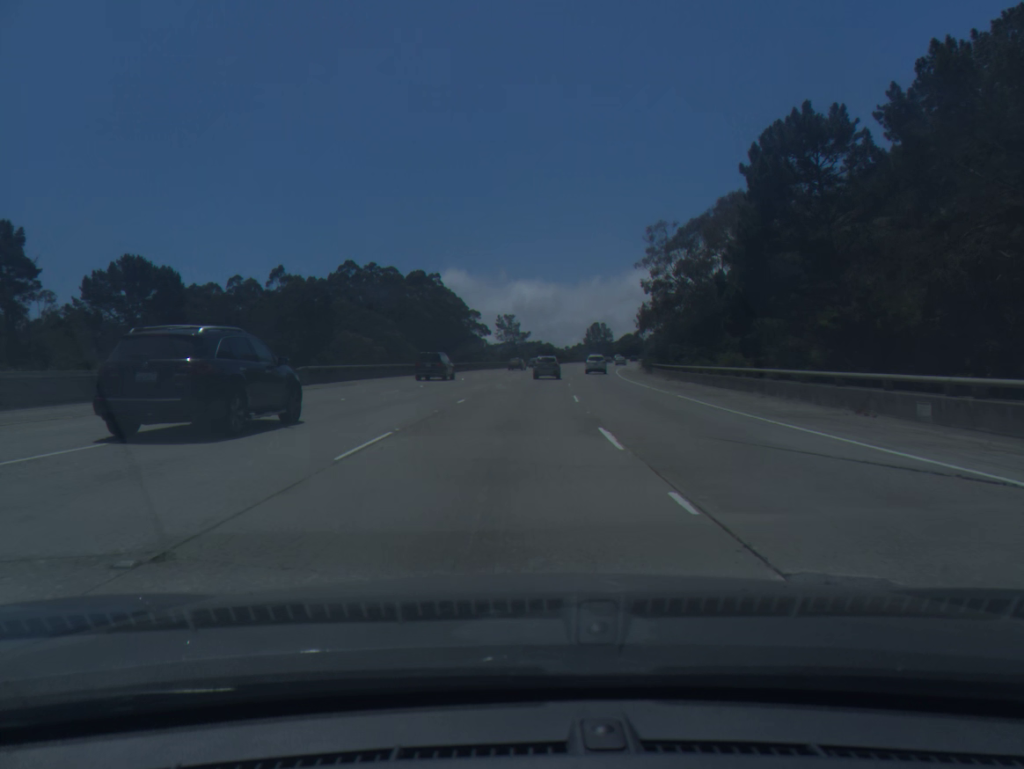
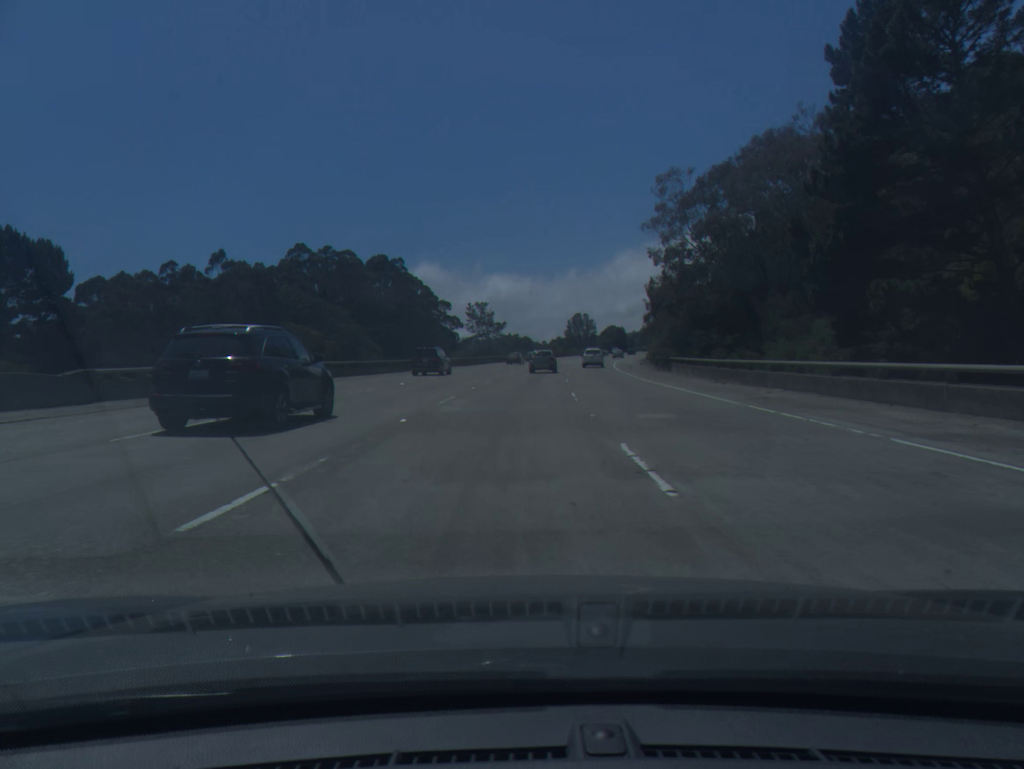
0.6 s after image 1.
(+0.3, +18.0) m; +2°
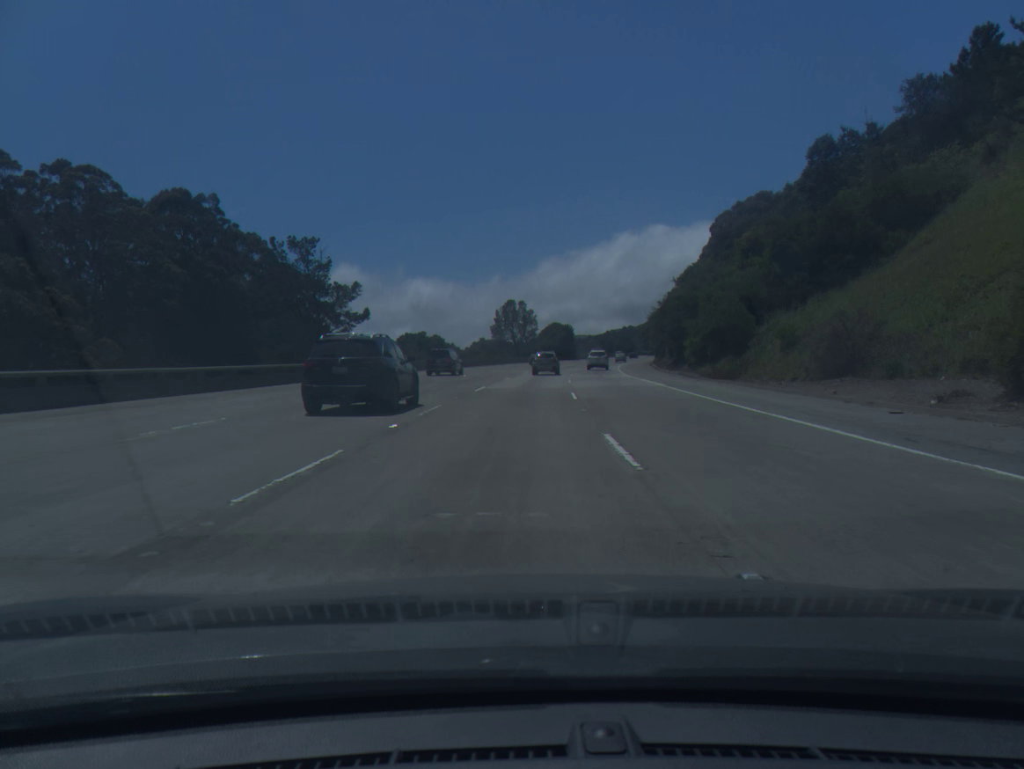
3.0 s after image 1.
(+3.5, +71.4) m; +6°
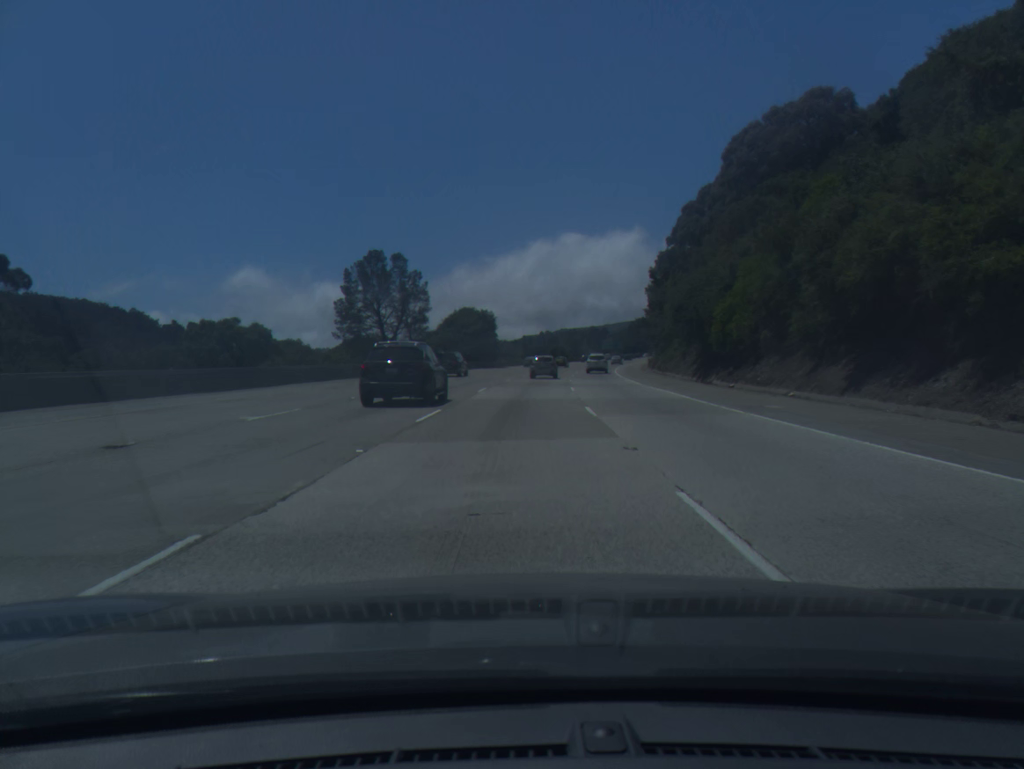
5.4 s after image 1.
(+3.6, +71.3) m; +6°
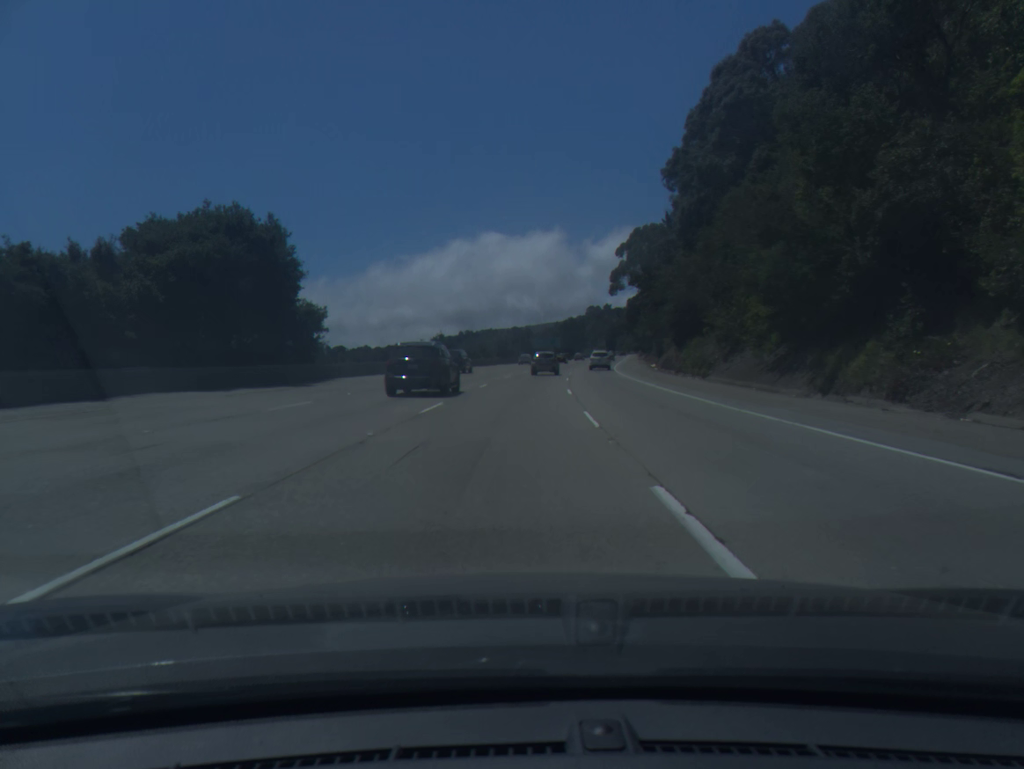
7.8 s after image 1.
(+3.7, +71.1) m; +6°
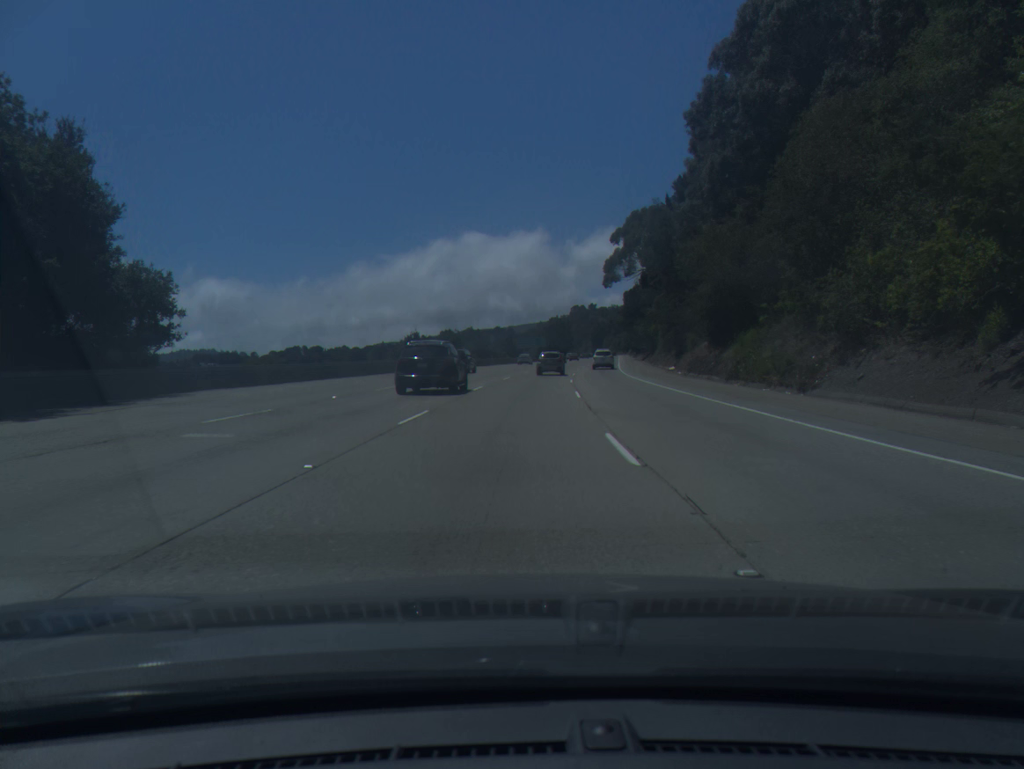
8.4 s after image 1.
(+0.2, +17.8) m; +1°
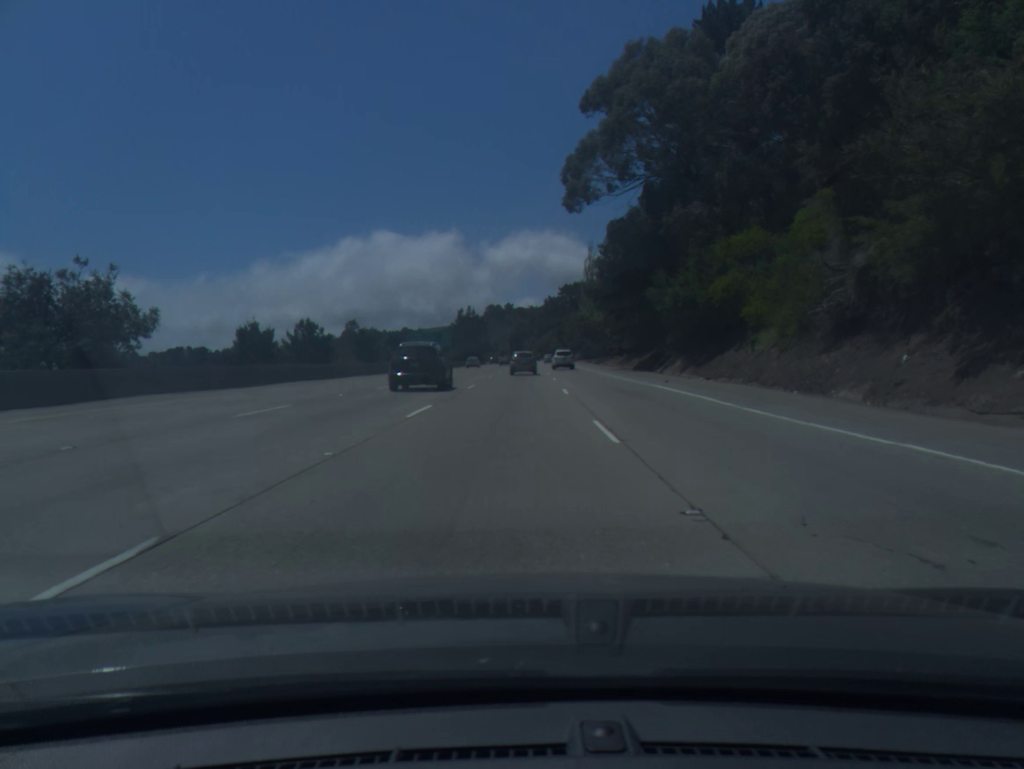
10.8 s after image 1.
(+3.7, +70.9) m; +6°
